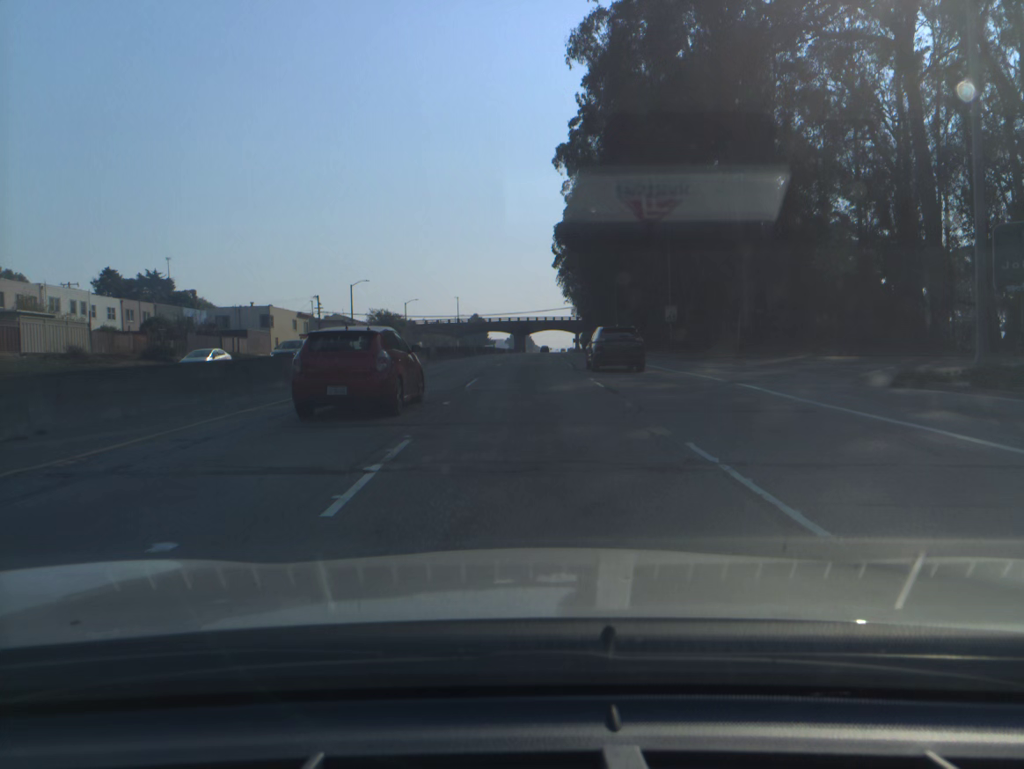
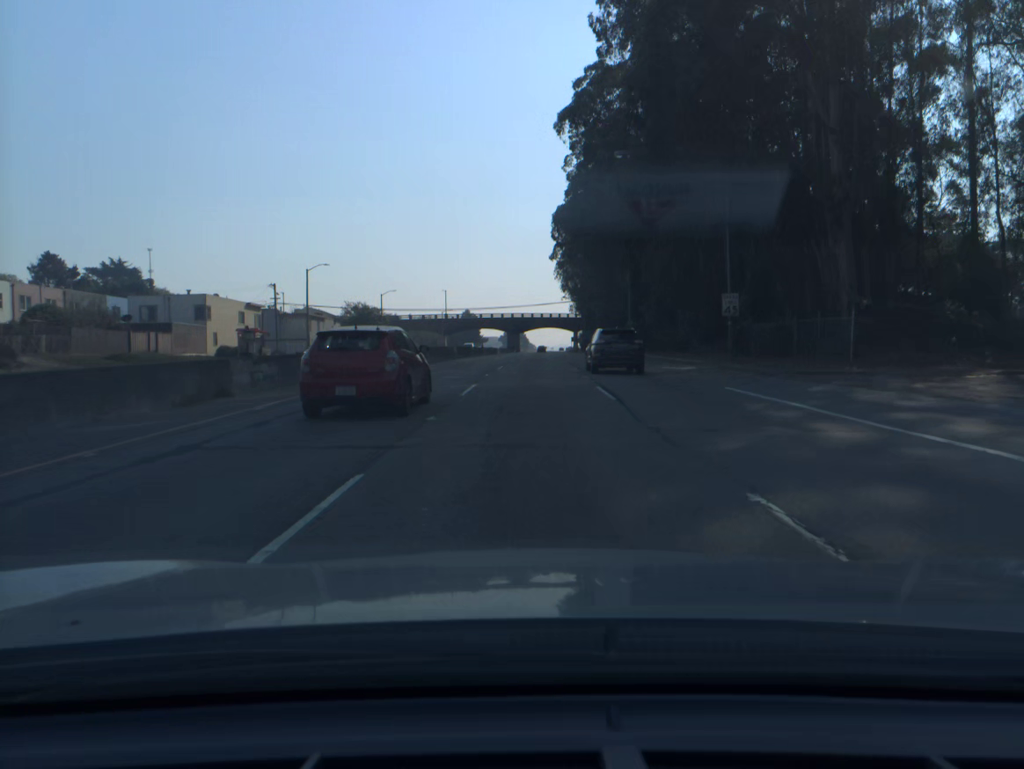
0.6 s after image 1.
(0.0, +17.6) m; 0°
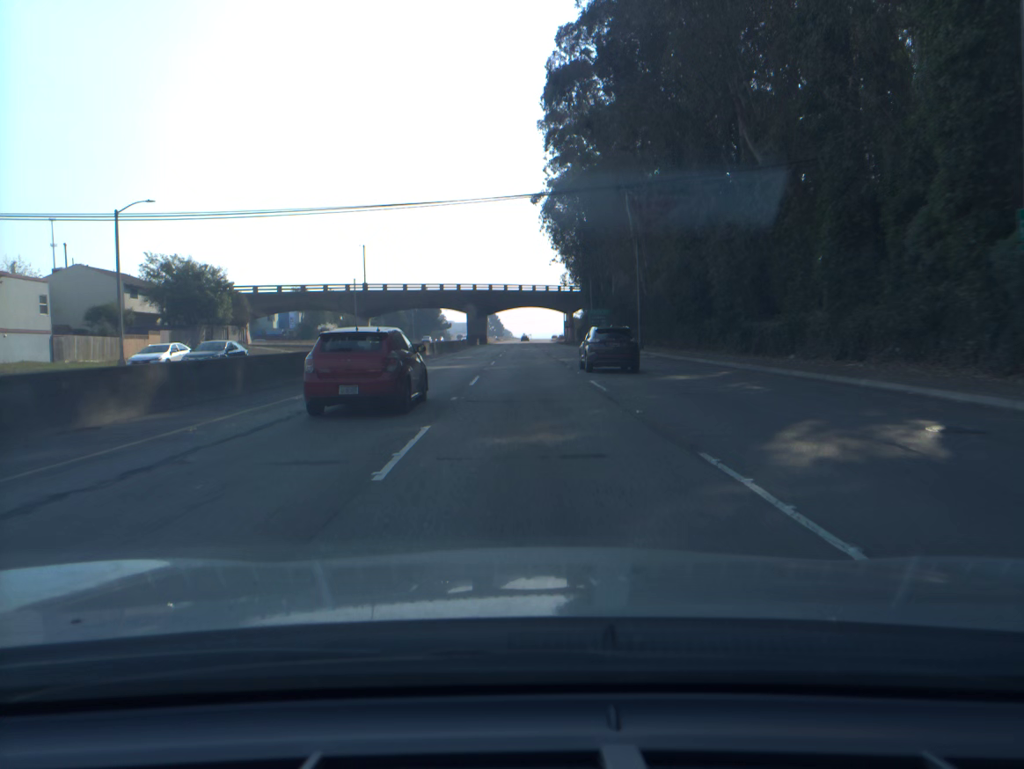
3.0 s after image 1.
(+1.3, +69.8) m; +2°
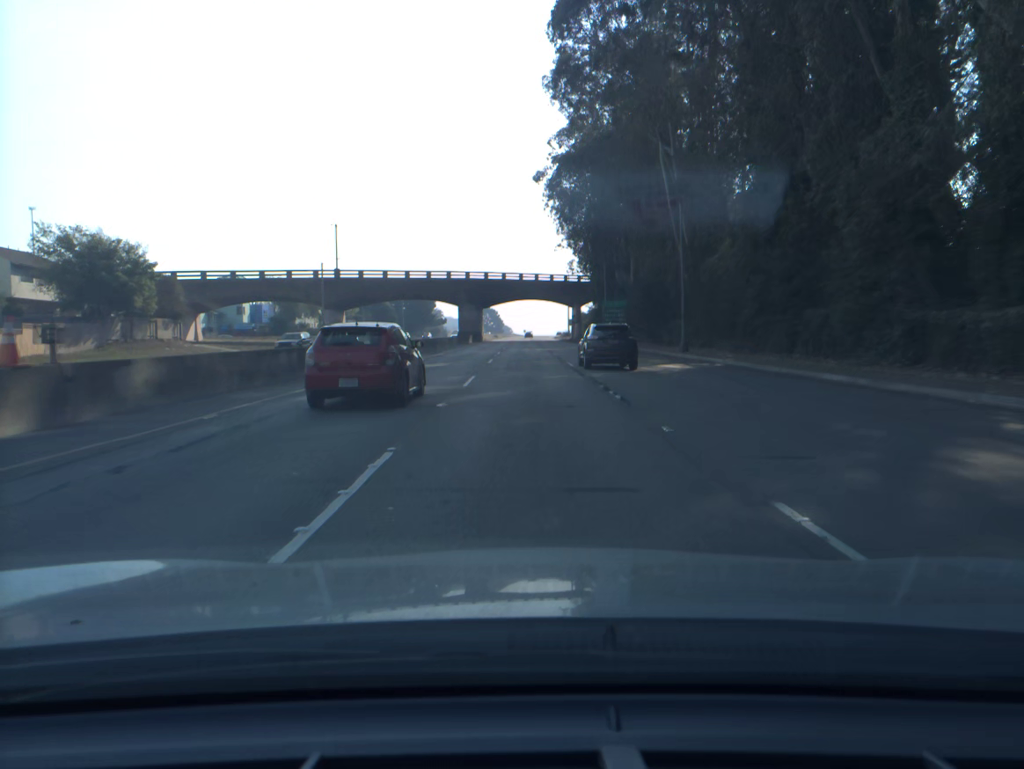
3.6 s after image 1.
(0.0, +17.2) m; 0°
